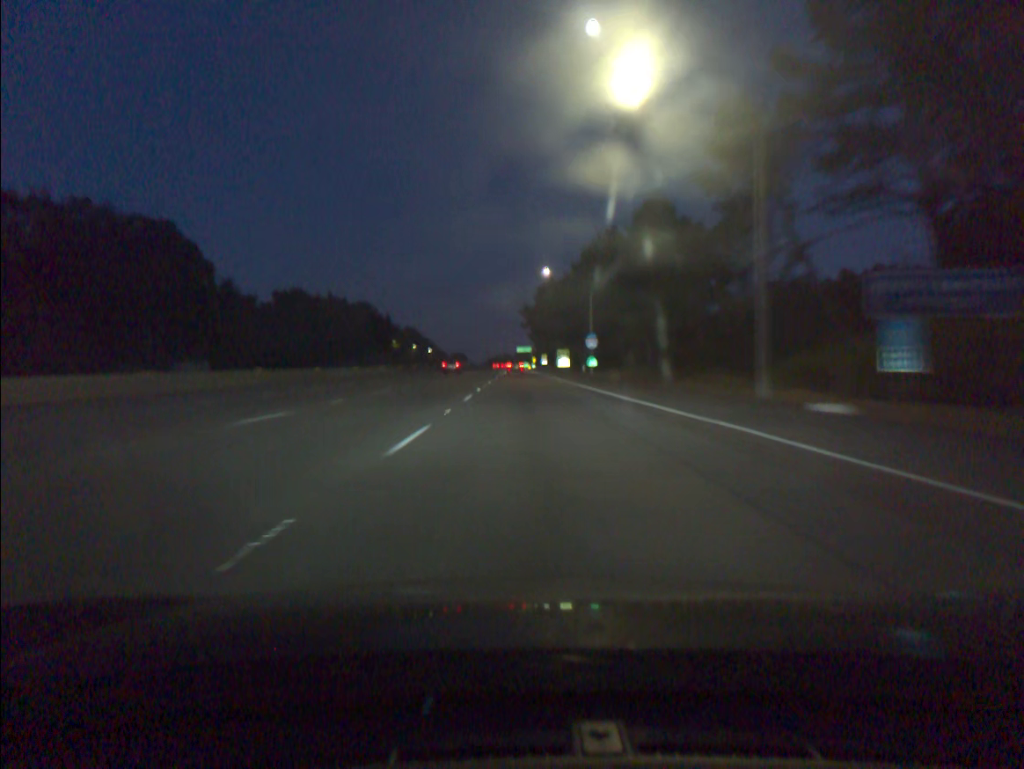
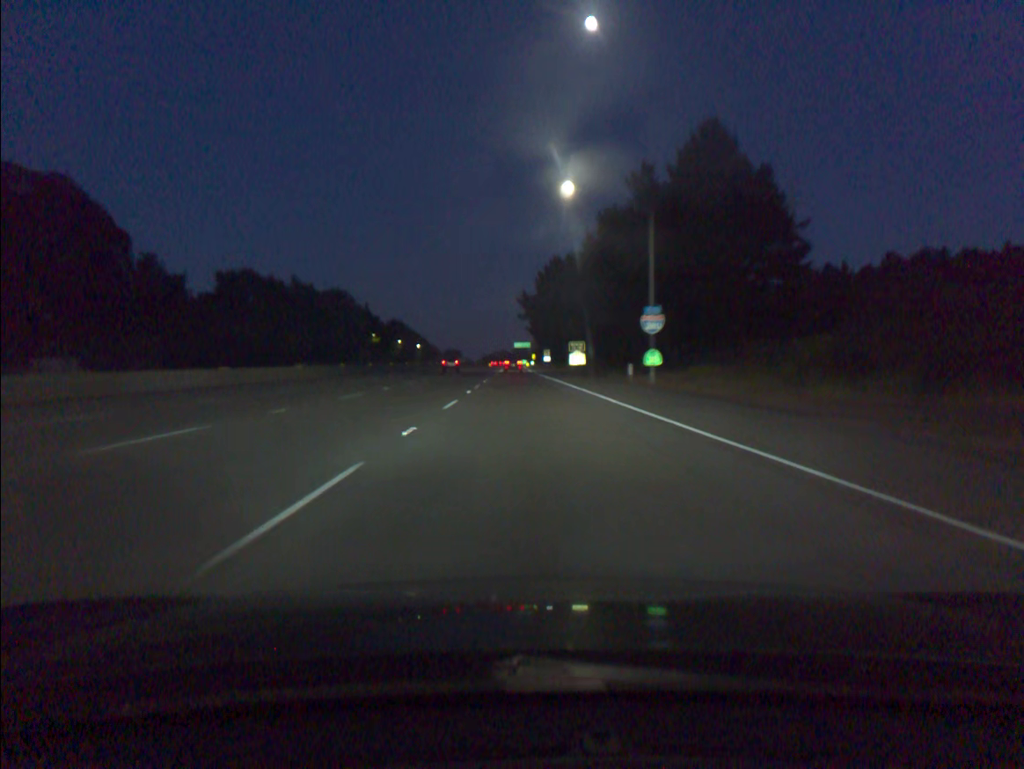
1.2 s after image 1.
(0.0, +34.2) m; 0°
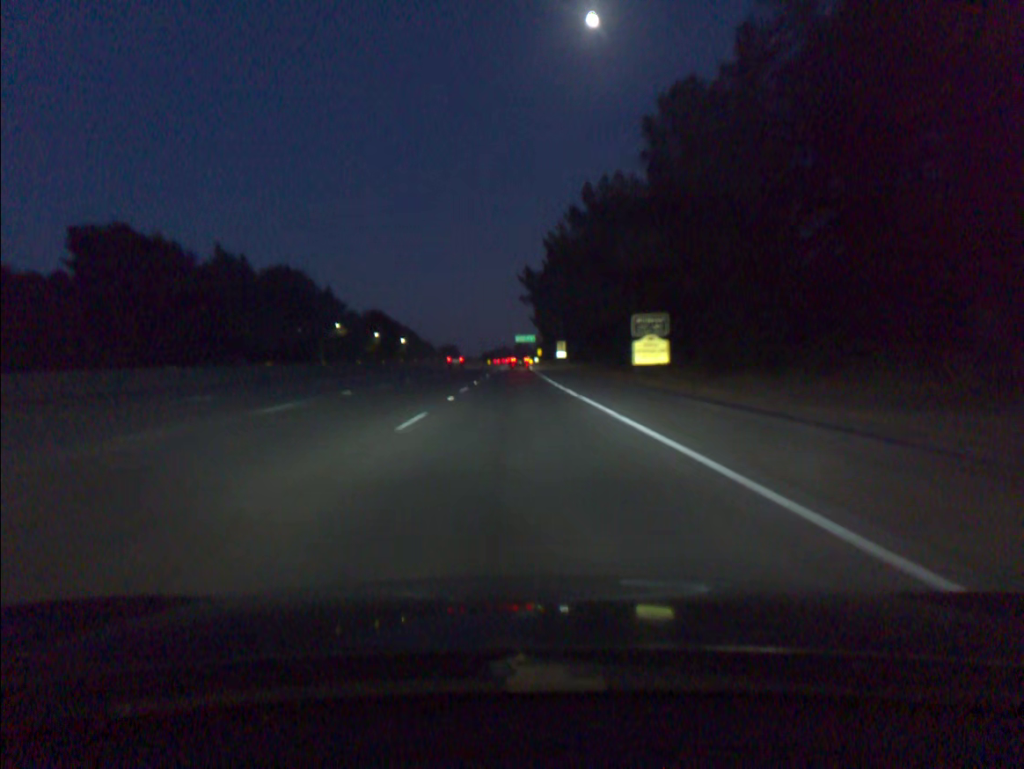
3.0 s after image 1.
(0.0, +51.0) m; 0°
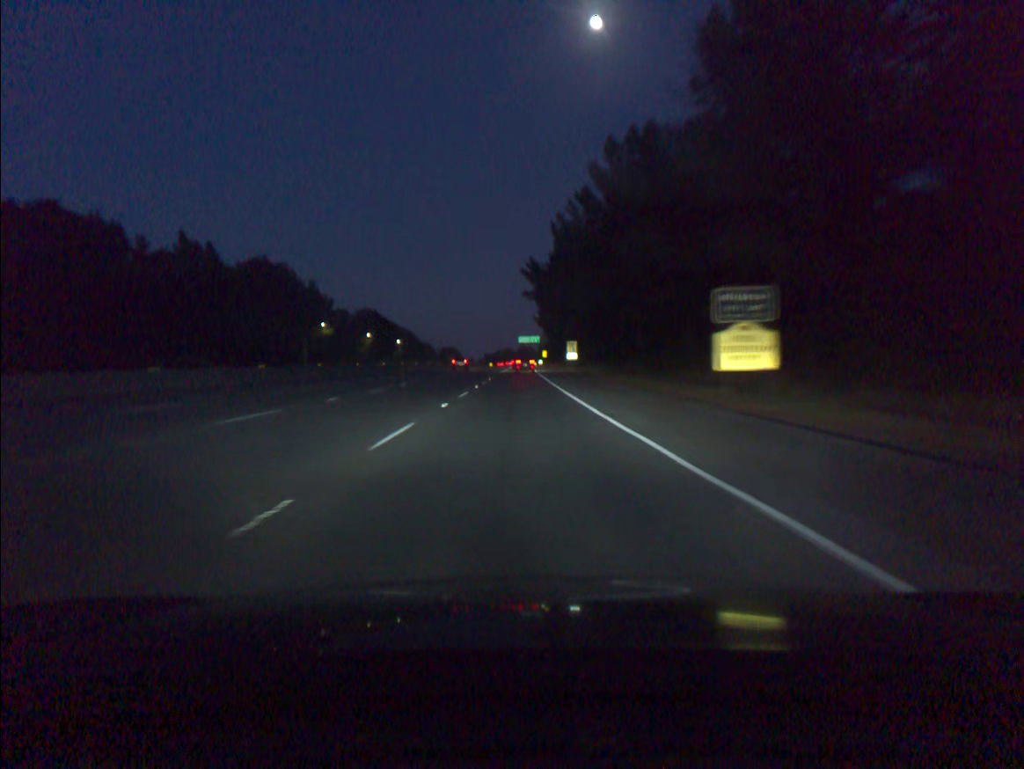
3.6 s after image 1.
(0.0, +16.9) m; 0°
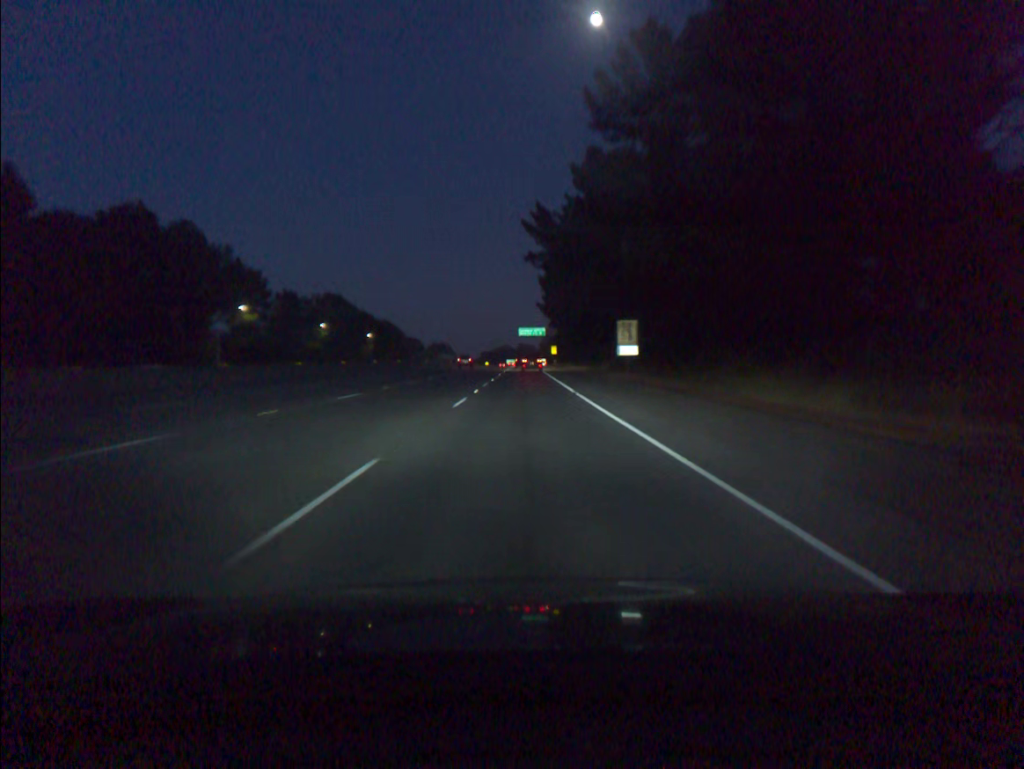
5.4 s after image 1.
(-0.1, +50.7) m; 0°
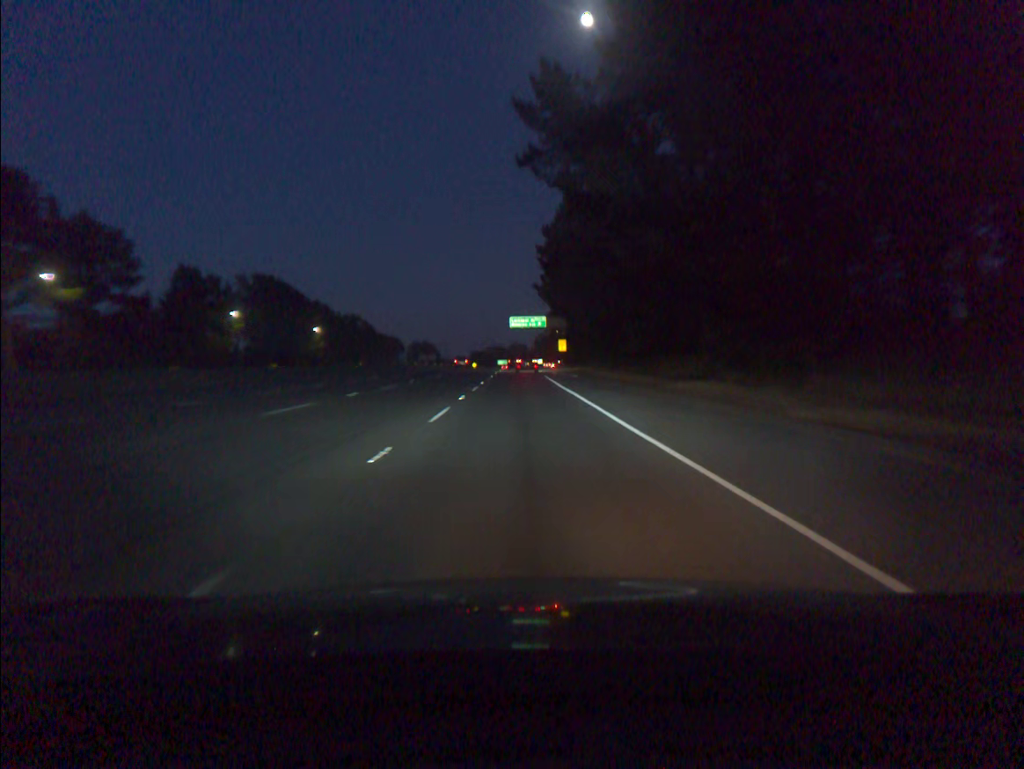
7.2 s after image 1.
(+0.2, +49.1) m; +1°
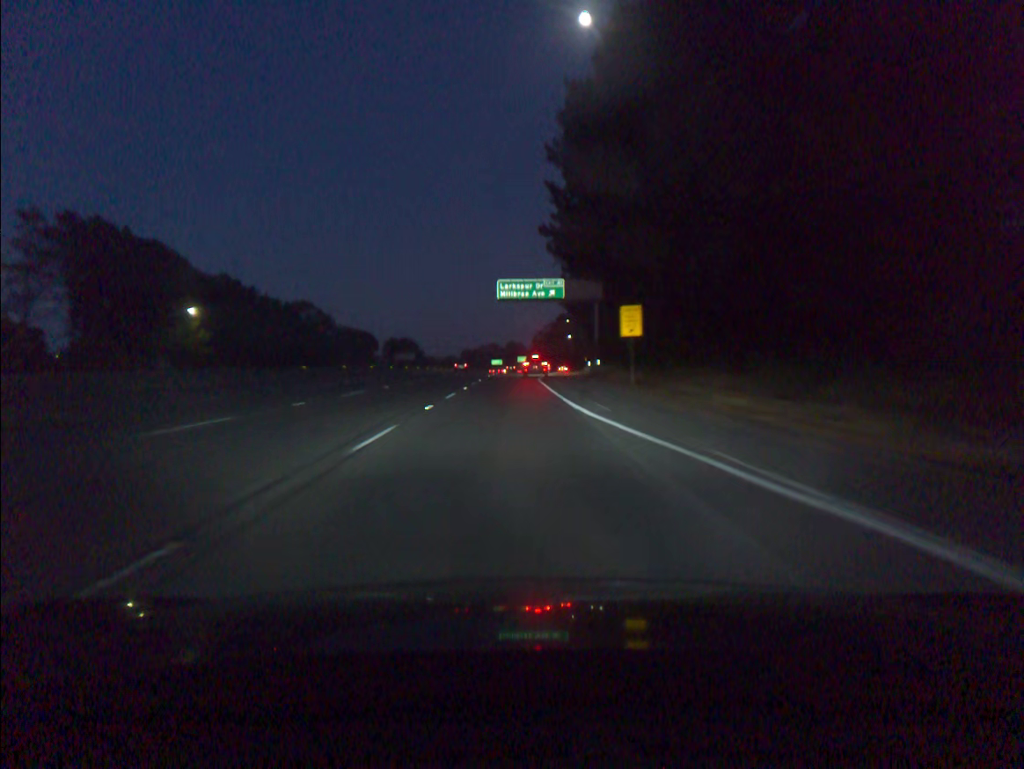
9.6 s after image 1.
(+0.2, +62.9) m; 0°
